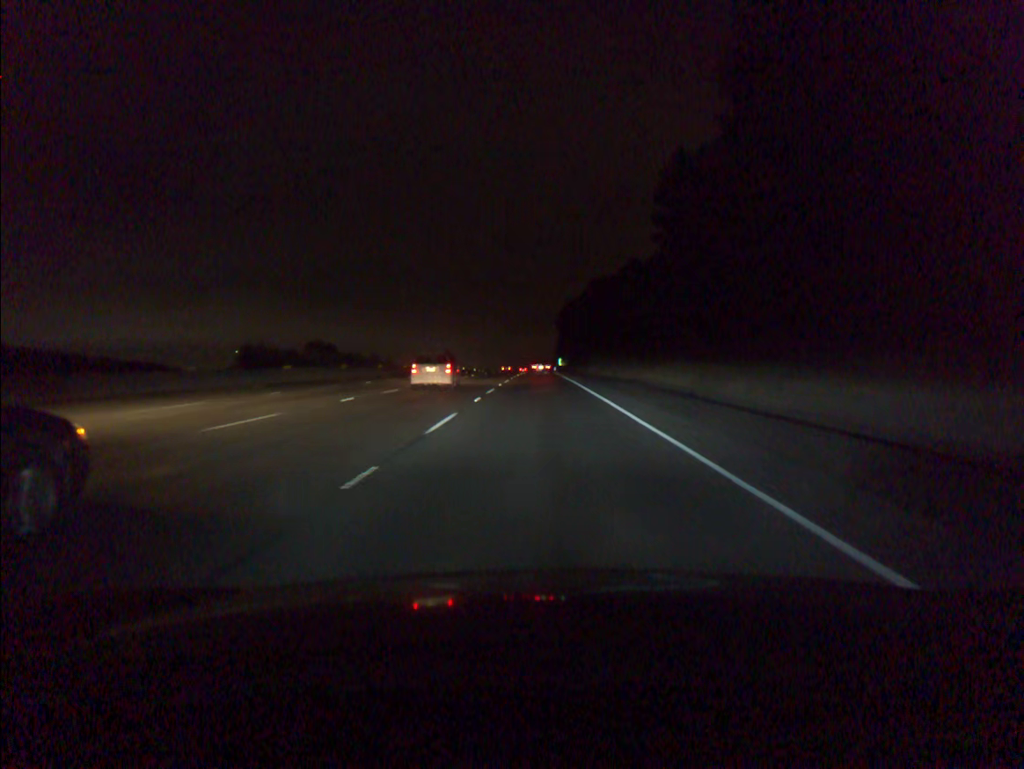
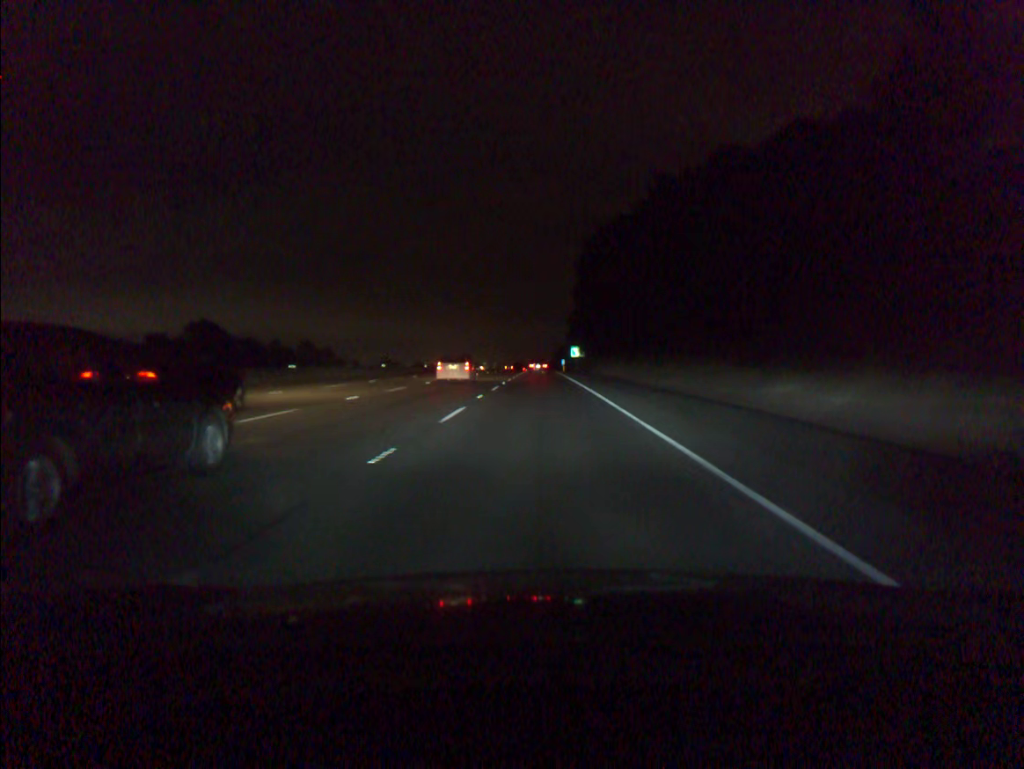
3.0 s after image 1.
(0.0, +86.5) m; 0°
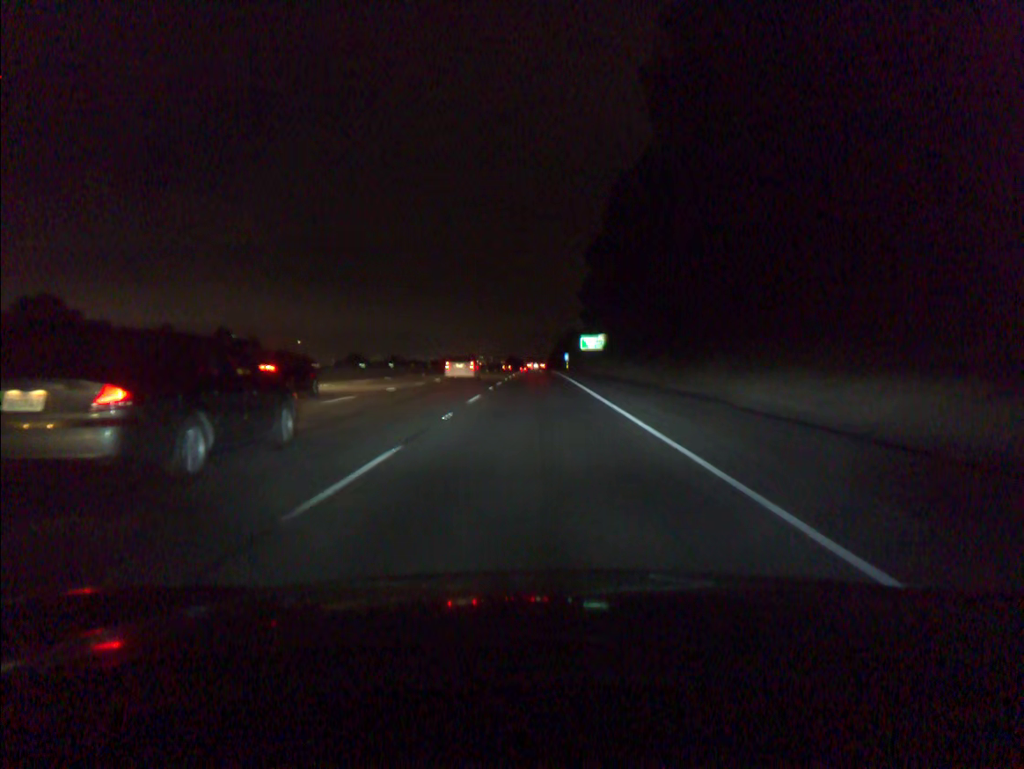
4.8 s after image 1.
(+0.1, +52.4) m; 0°
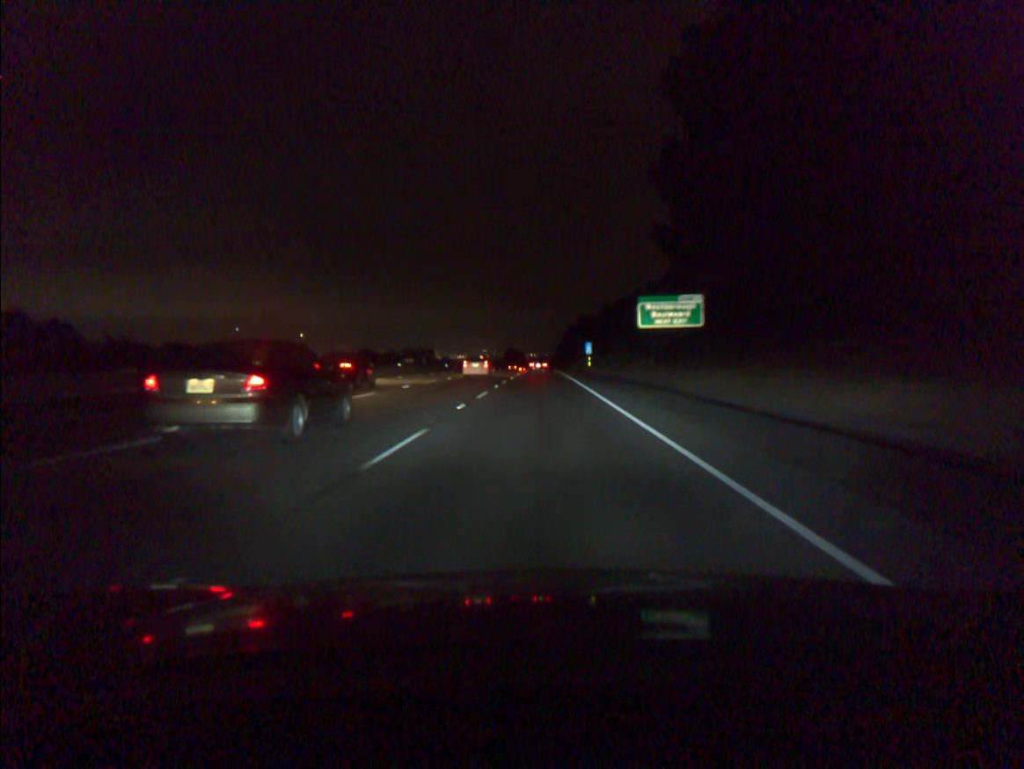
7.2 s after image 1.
(-0.1, +70.6) m; 0°
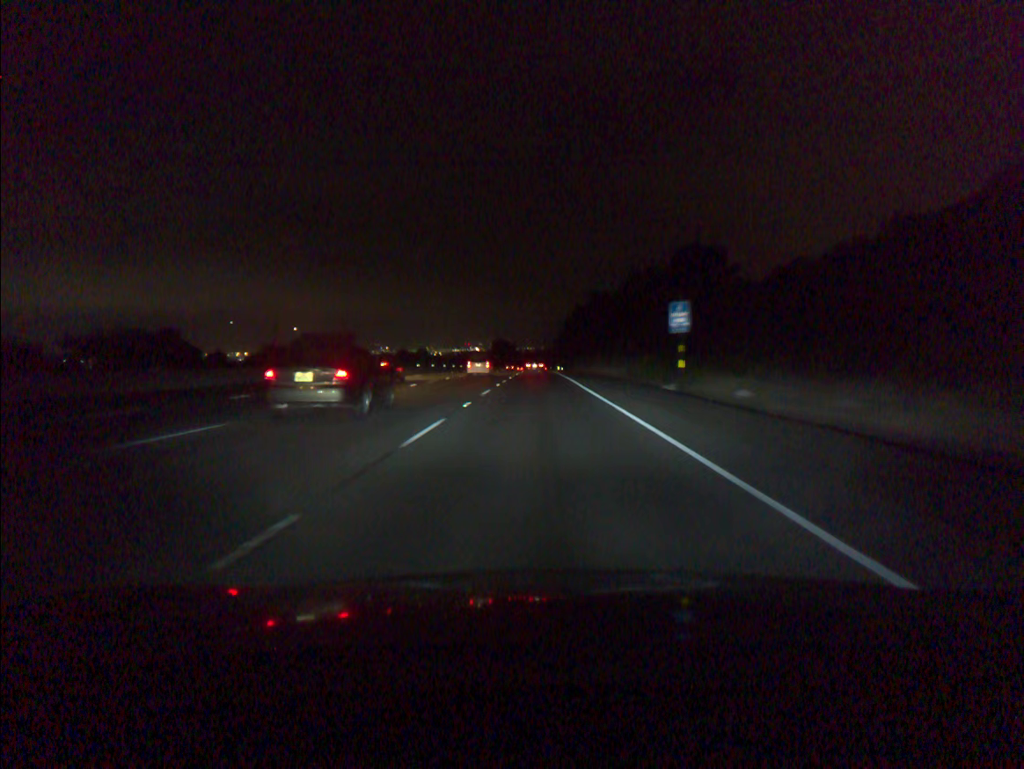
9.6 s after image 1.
(+0.1, +71.5) m; 0°
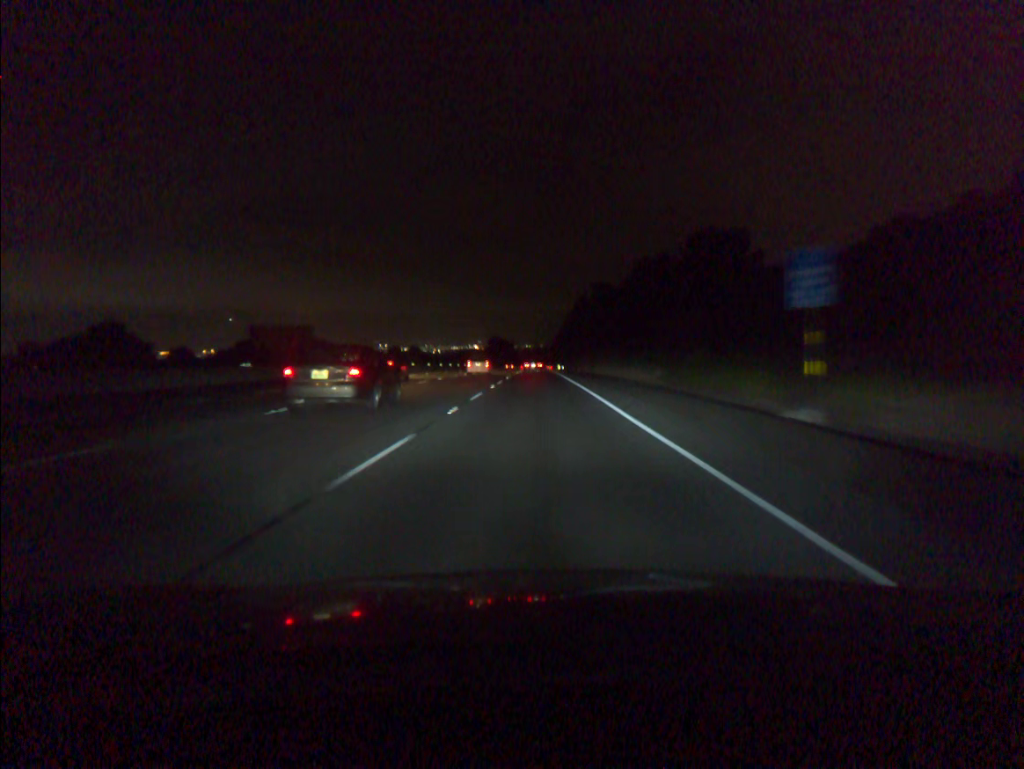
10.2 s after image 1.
(0.0, +17.9) m; 0°
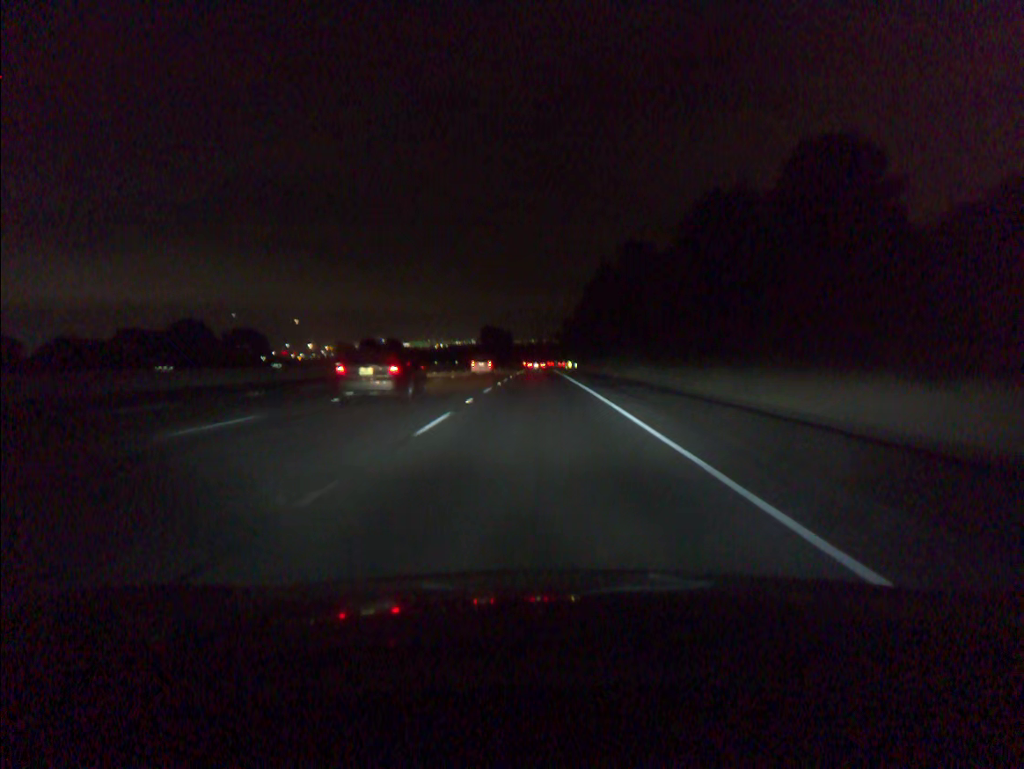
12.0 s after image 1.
(-0.1, +53.9) m; 0°
